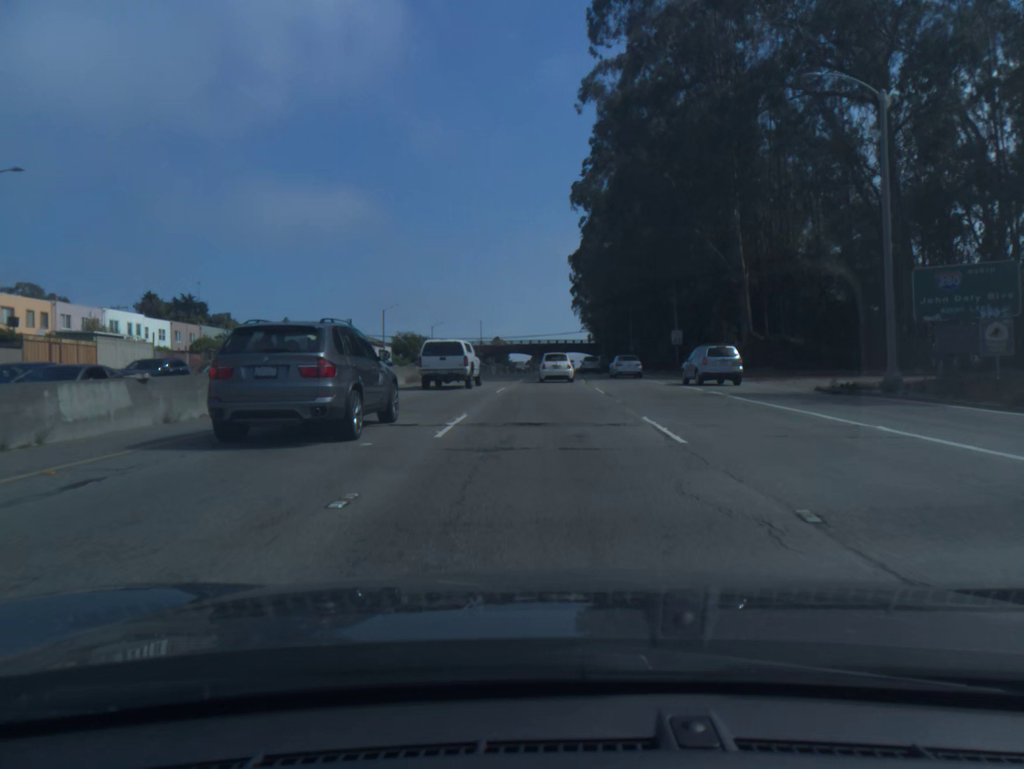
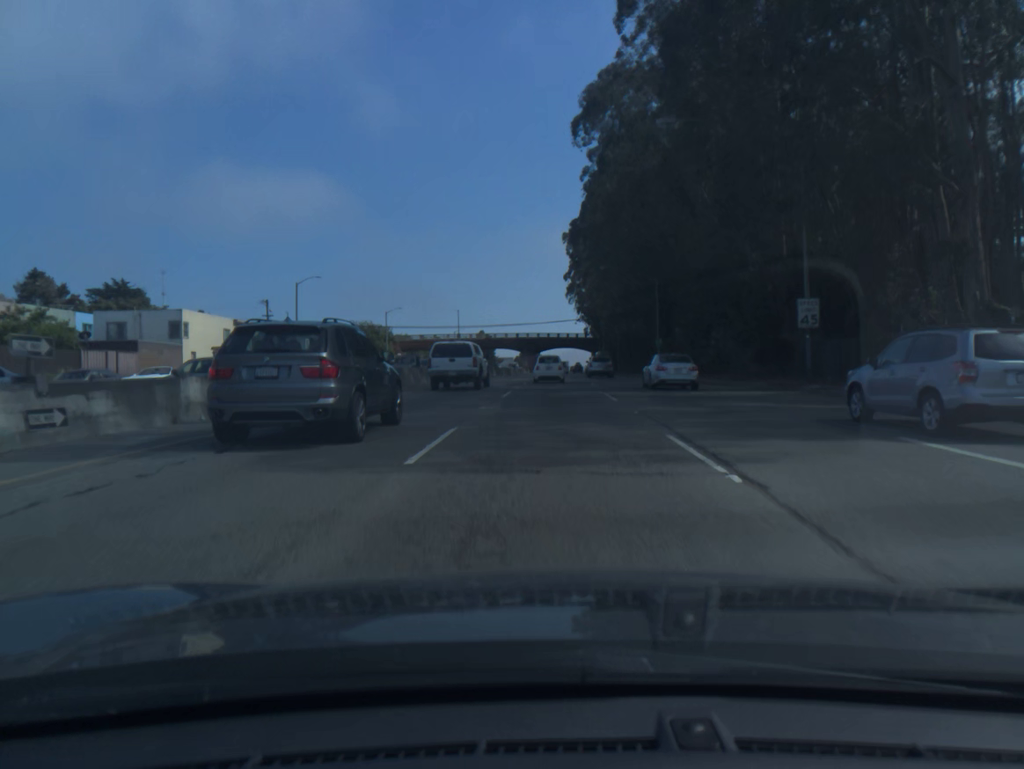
(+0.2, +32.6) m; +1°
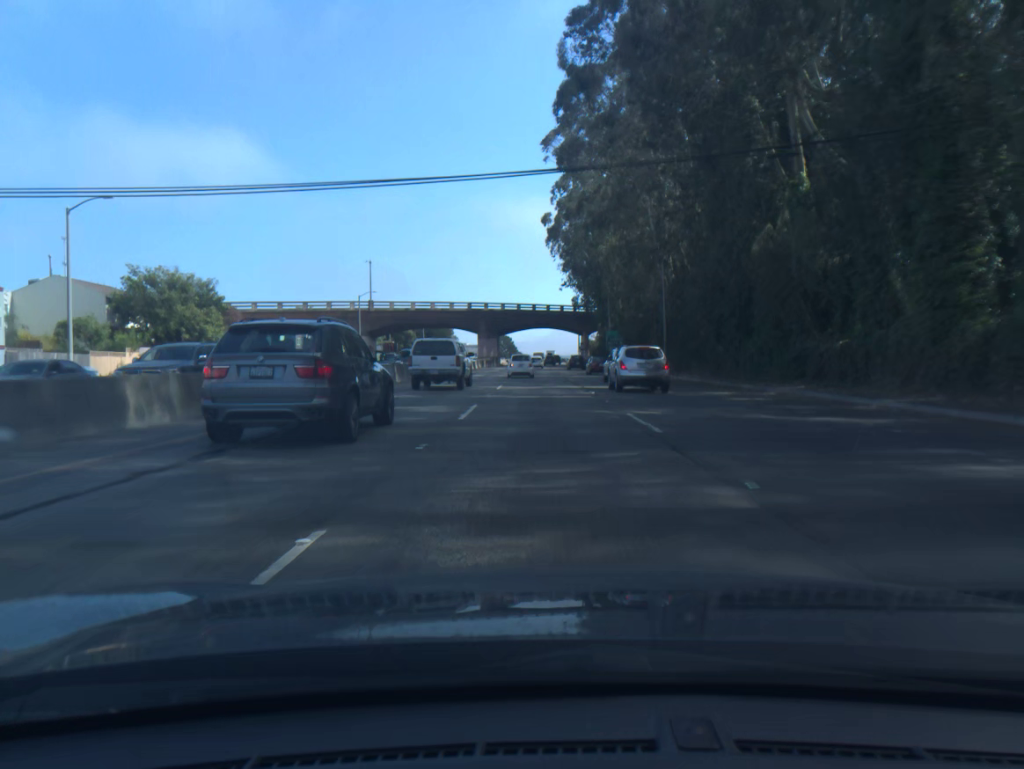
(+1.4, +66.7) m; +2°
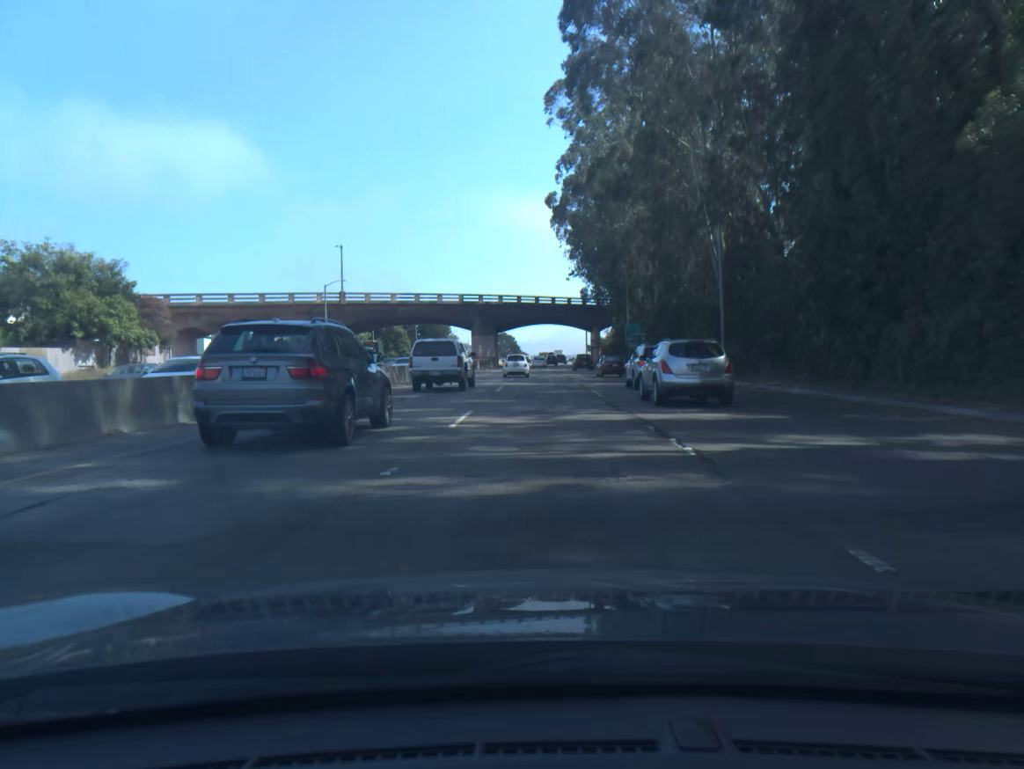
(0.0, +17.0) m; 0°
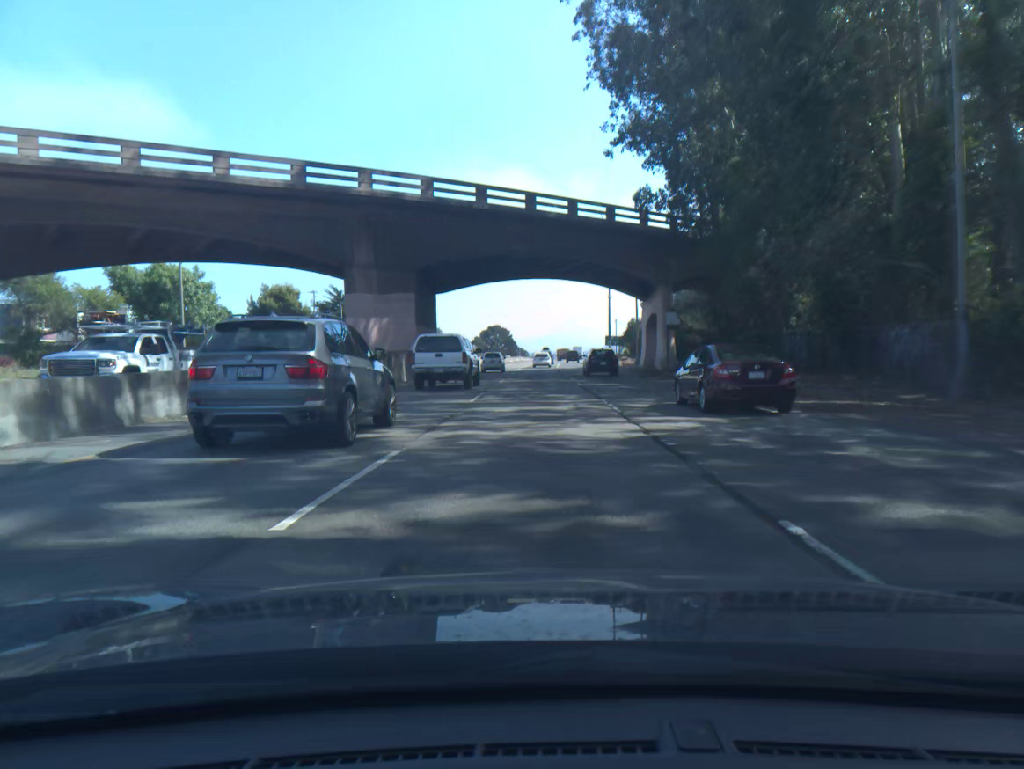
(-0.4, +67.3) m; 0°
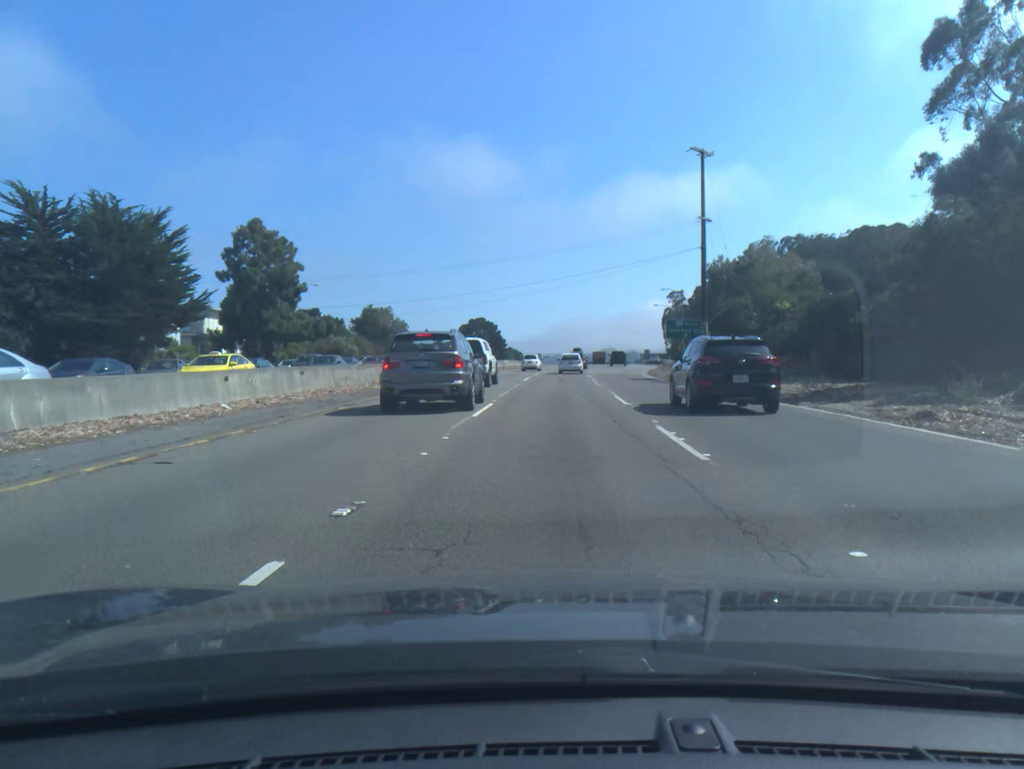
(0.0, +77.6) m; +1°
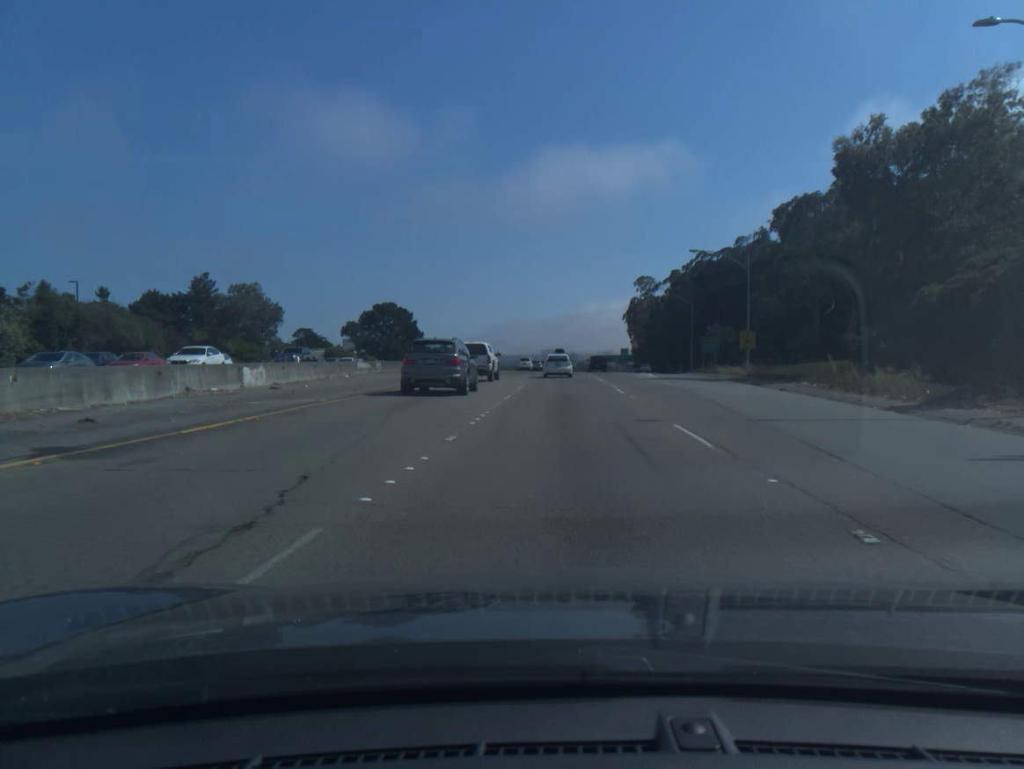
(+2.3, +70.2) m; +4°
